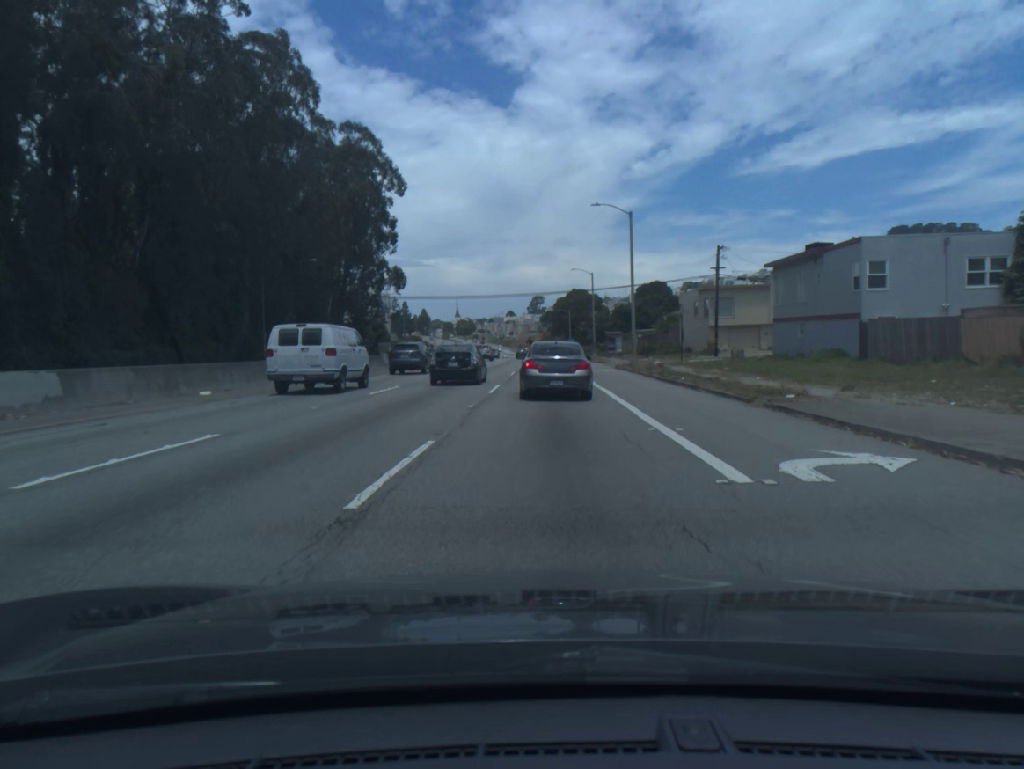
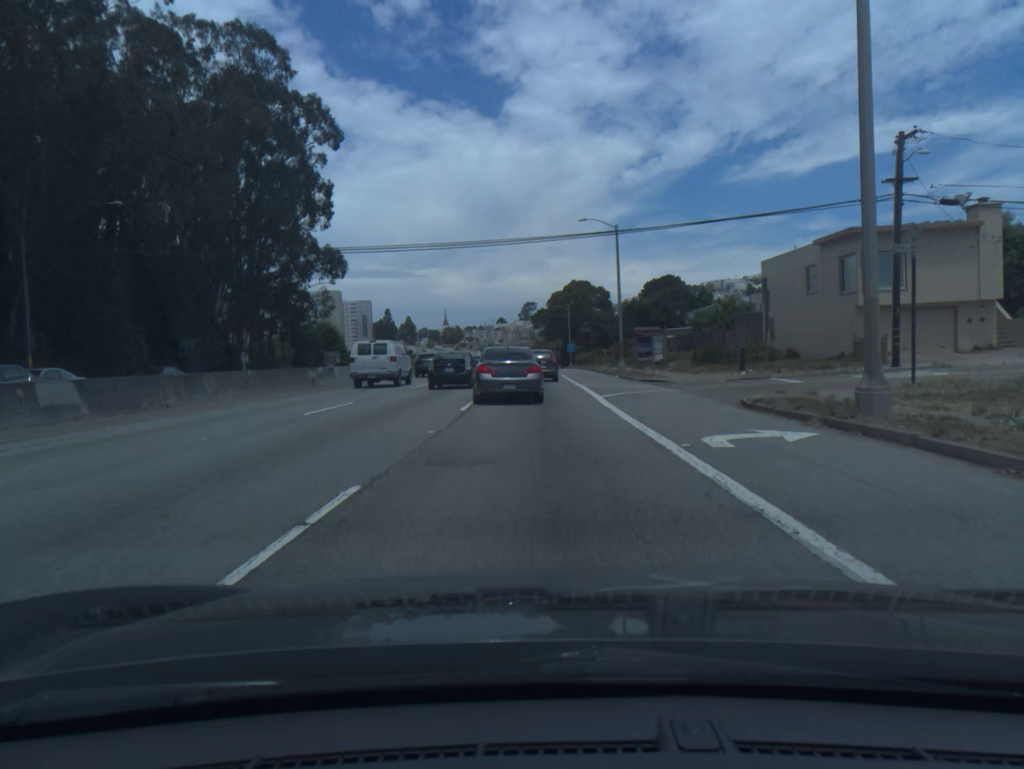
(+0.1, +34.3) m; 0°
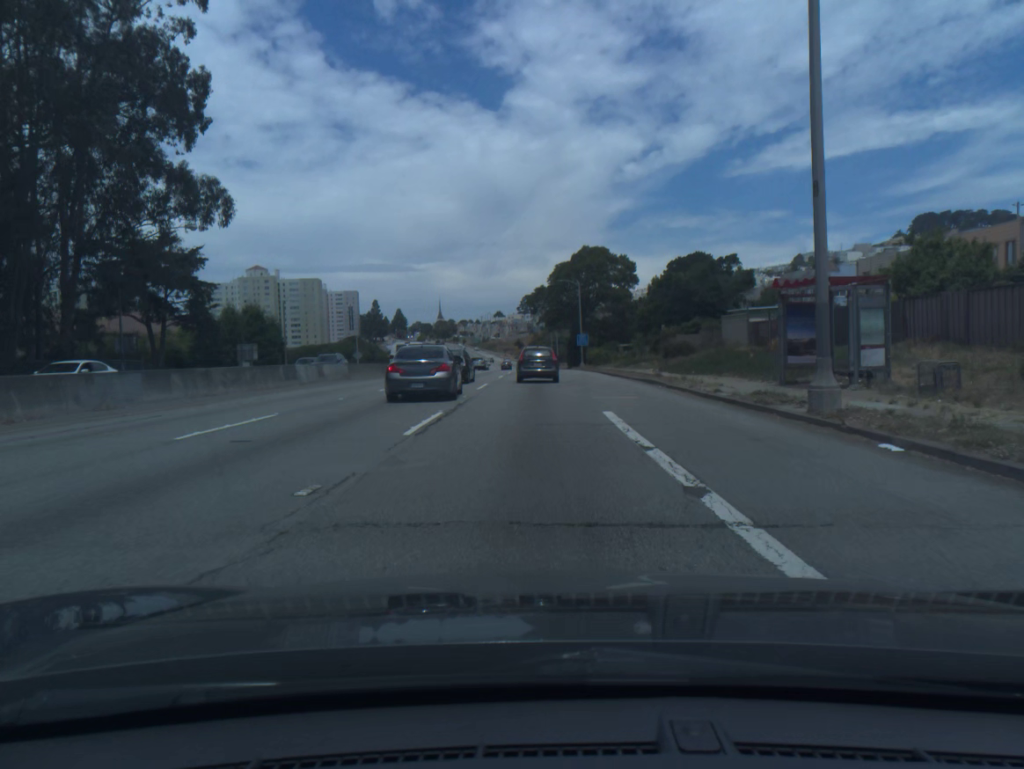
(+0.1, +35.0) m; 0°
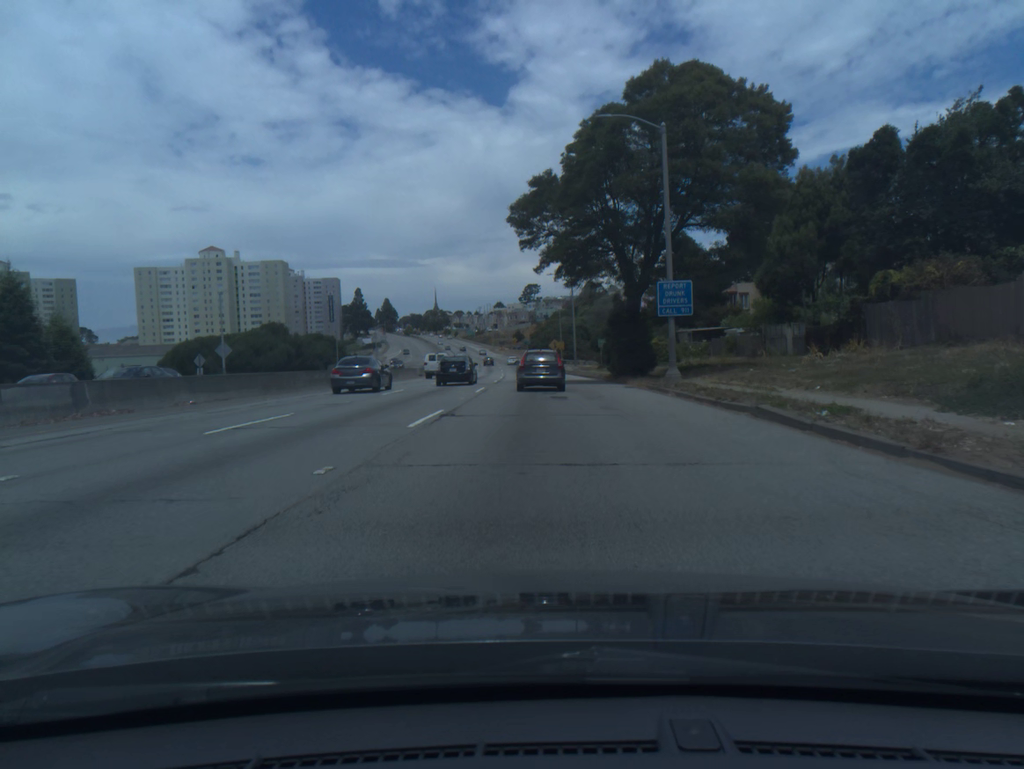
(-0.3, +57.5) m; 0°
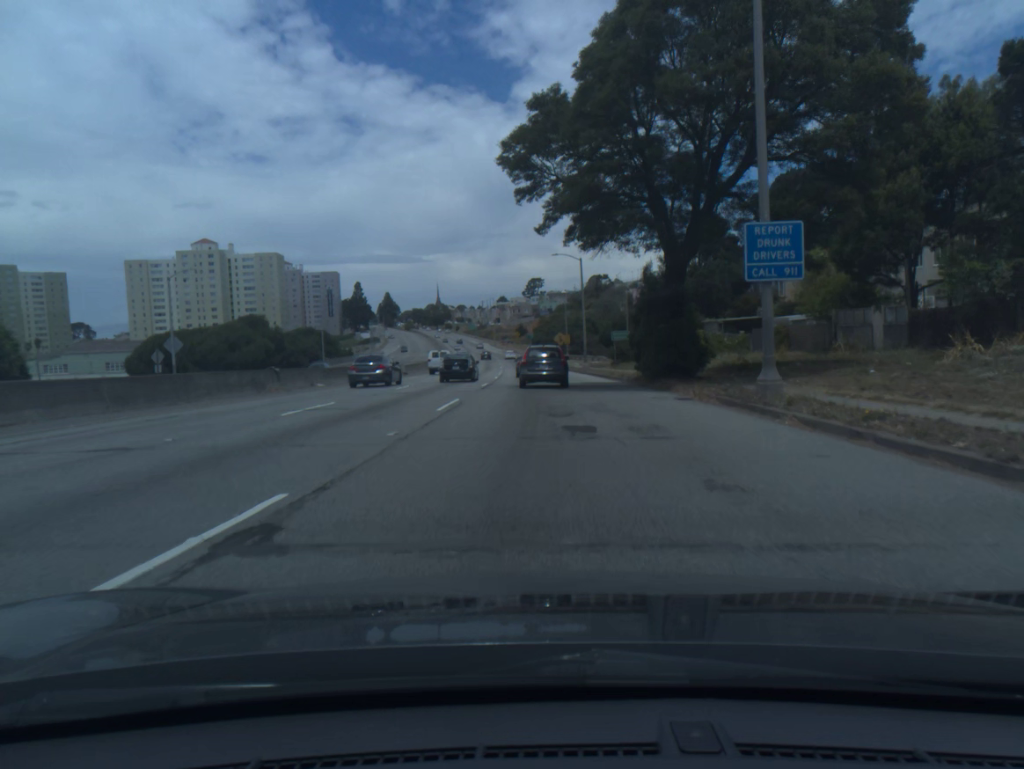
(0.0, +11.4) m; 0°
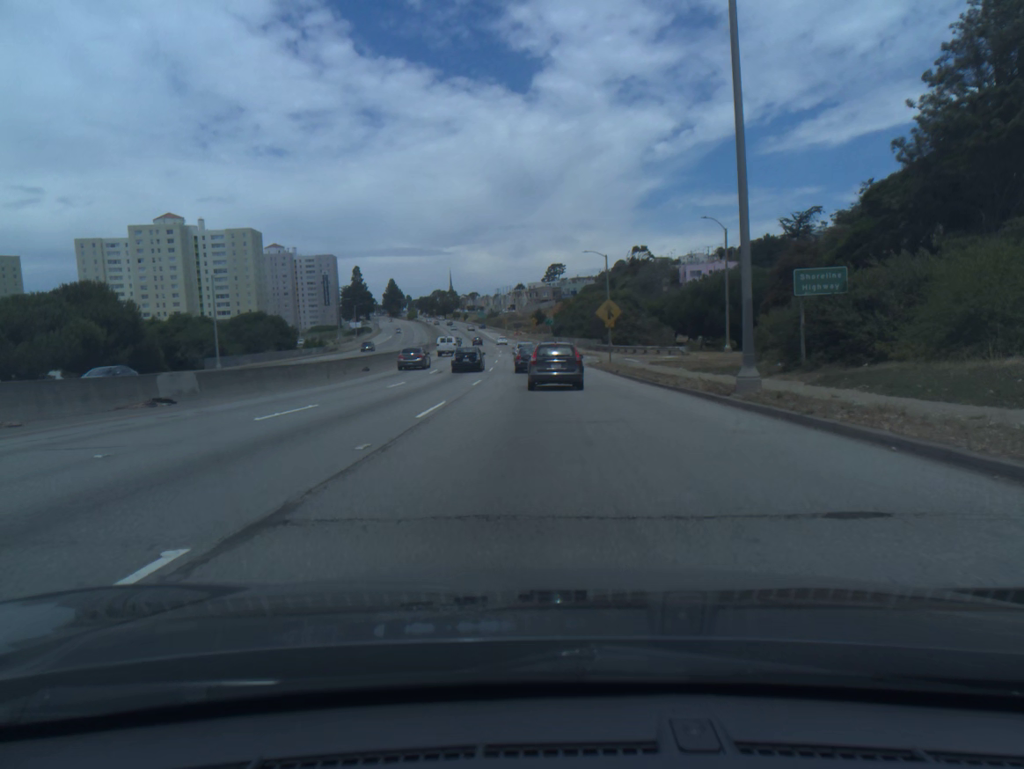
(-0.6, +46.0) m; -2°
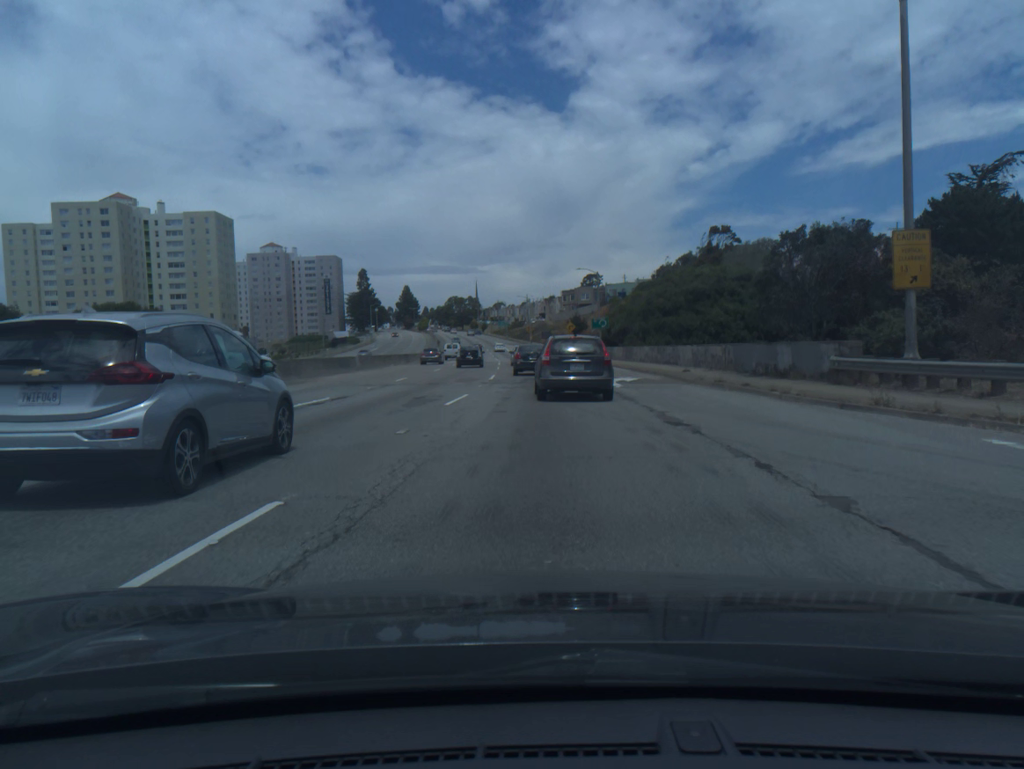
(-1.2, +57.9) m; -2°
